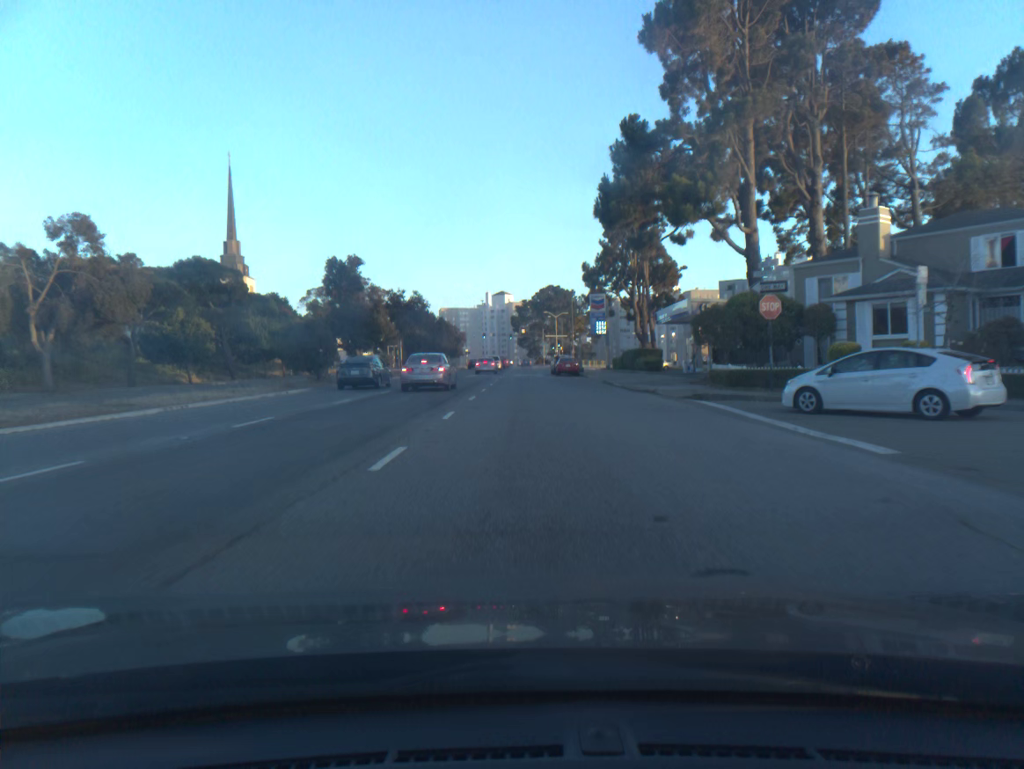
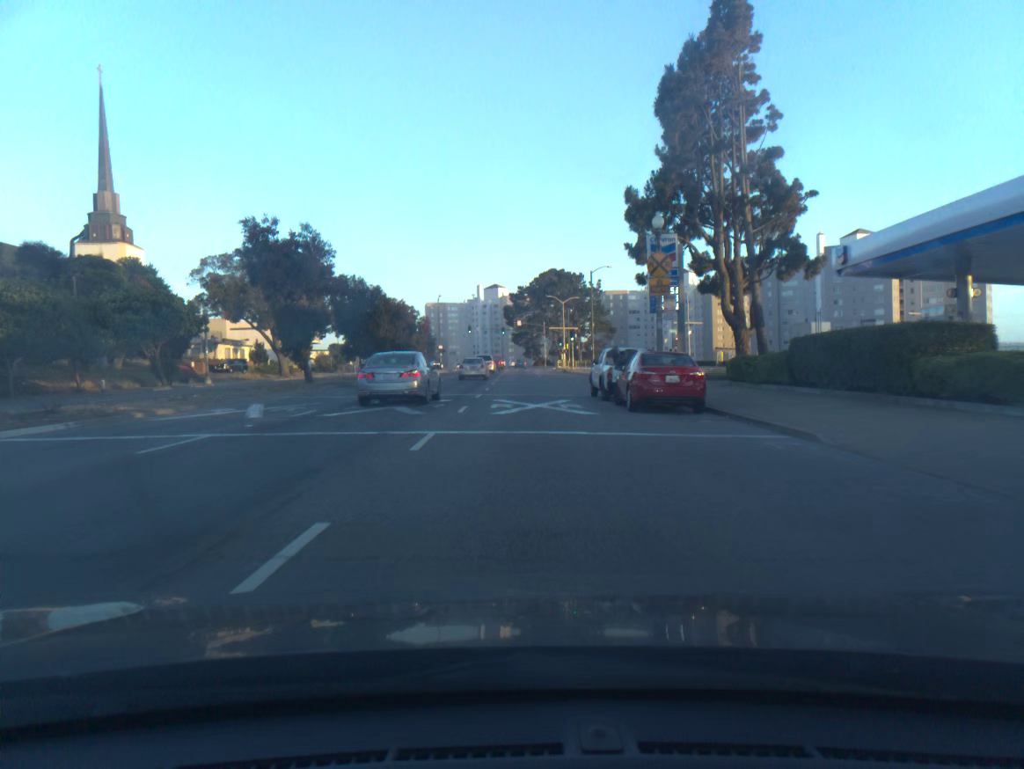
(+0.1, +41.1) m; 0°
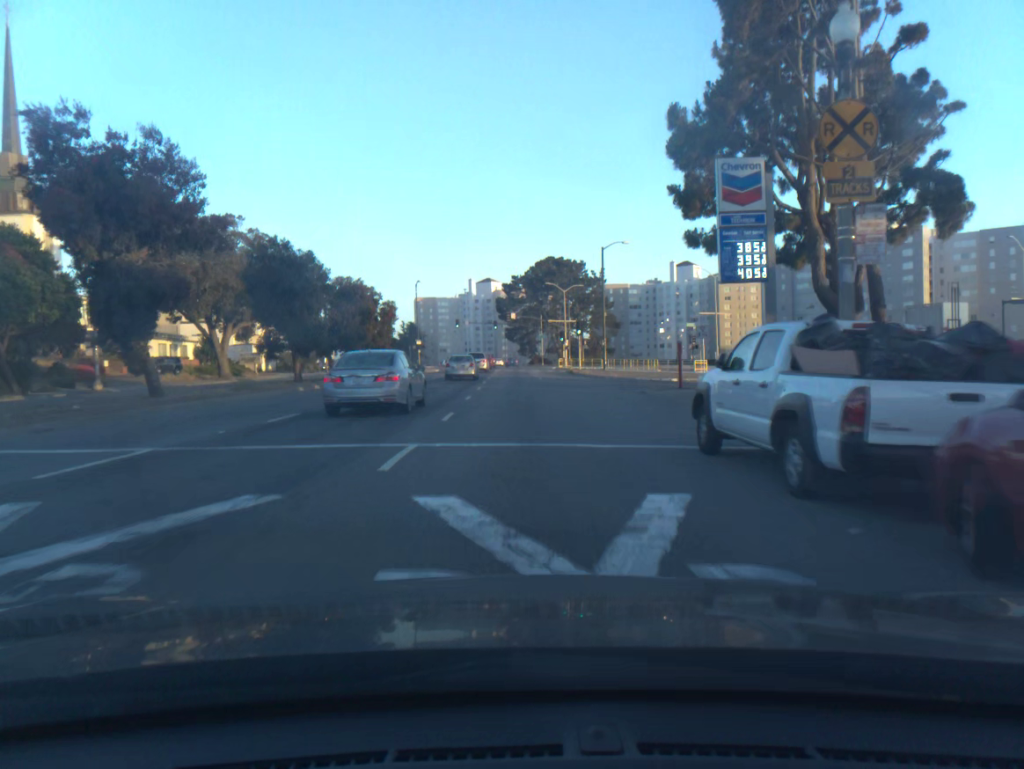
(0.0, +16.8) m; +1°
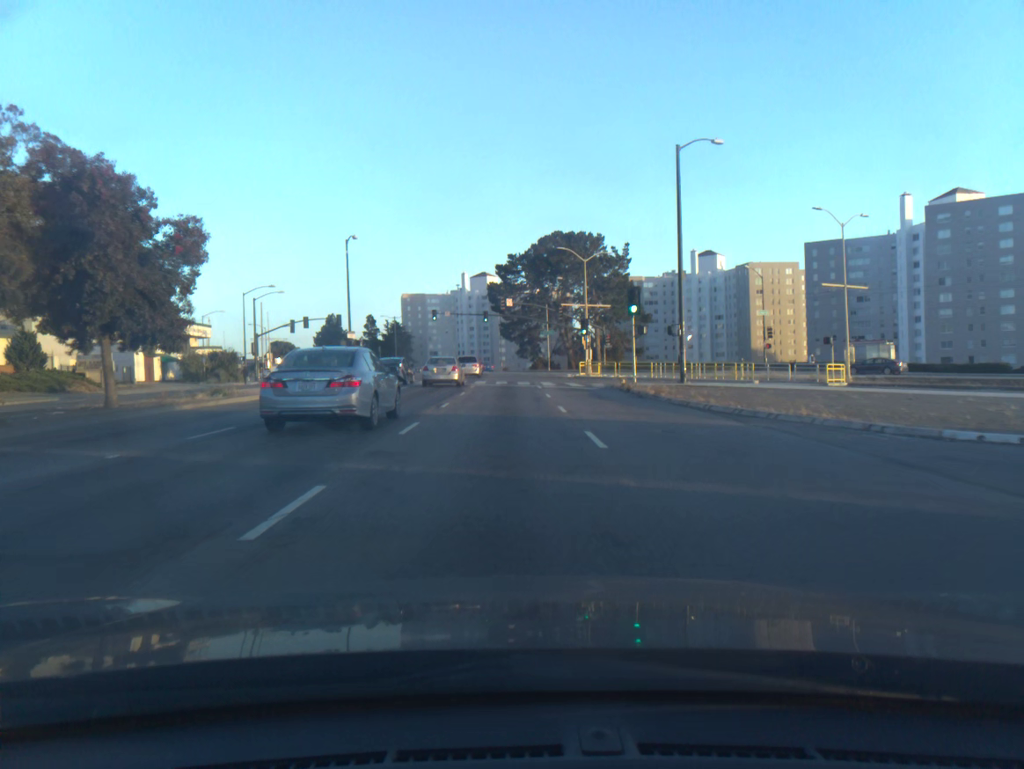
(+0.1, +33.6) m; 0°
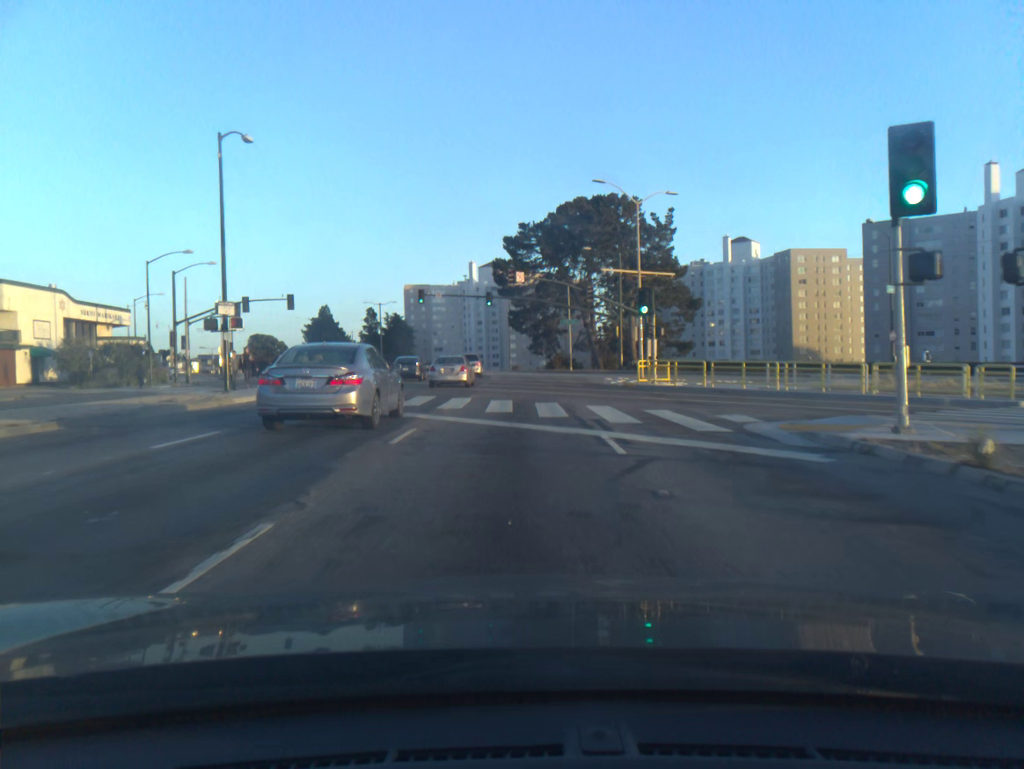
(-0.1, +24.5) m; -1°
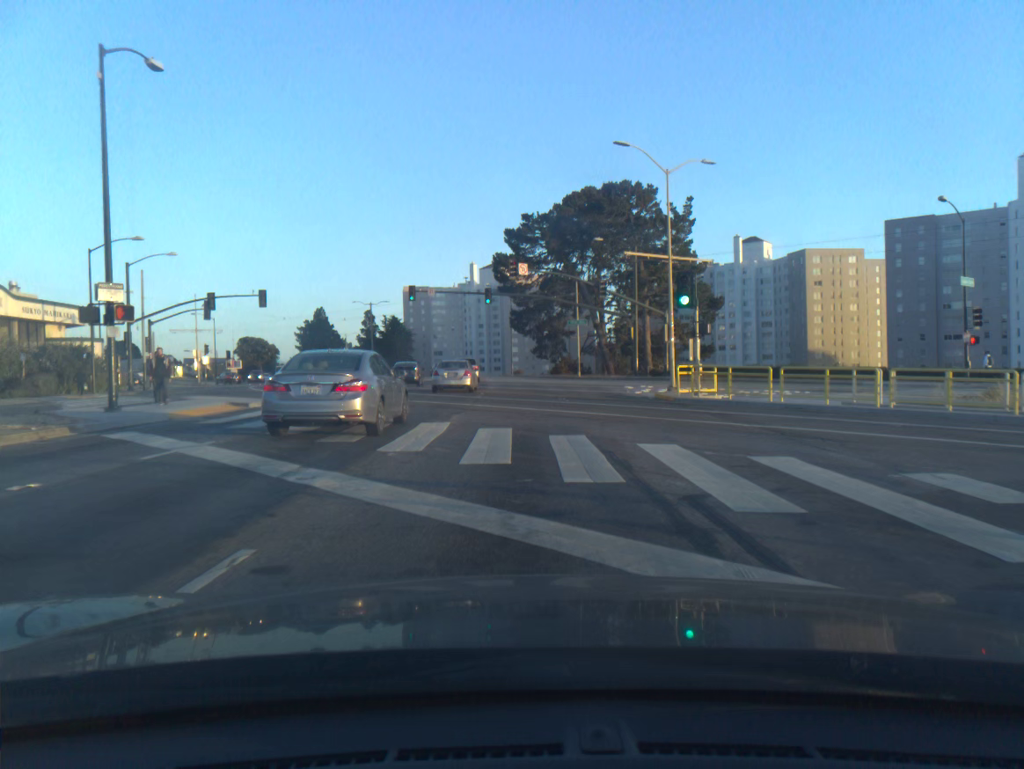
(0.0, +8.2) m; 0°
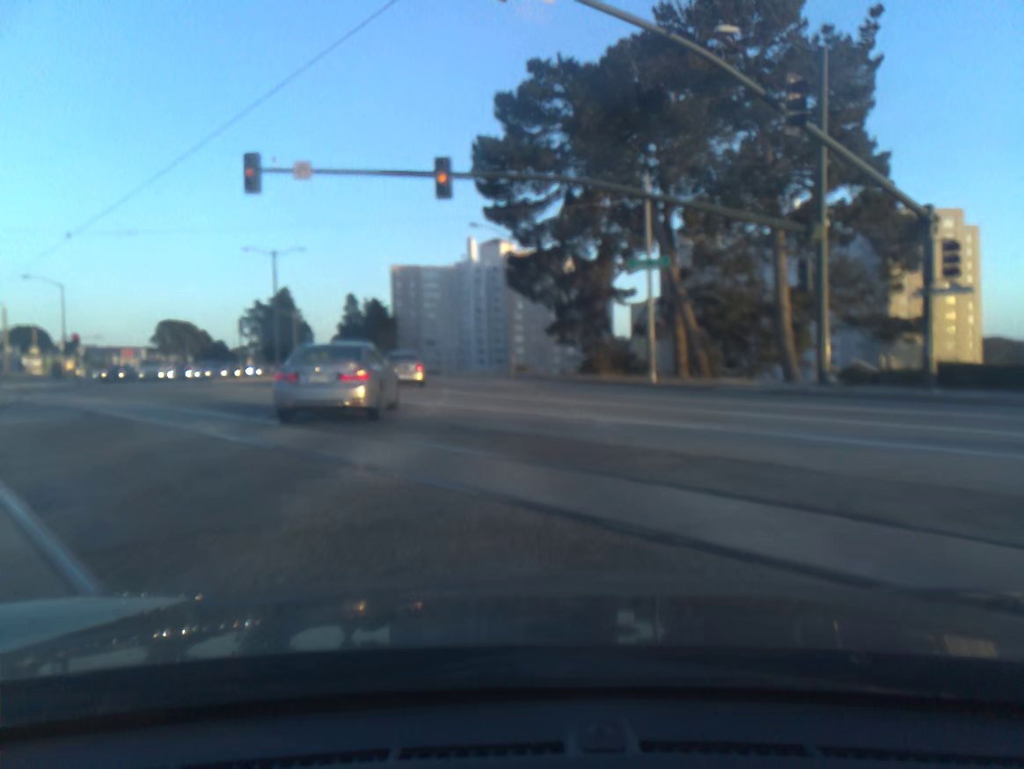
(+0.2, +40.6) m; -1°
